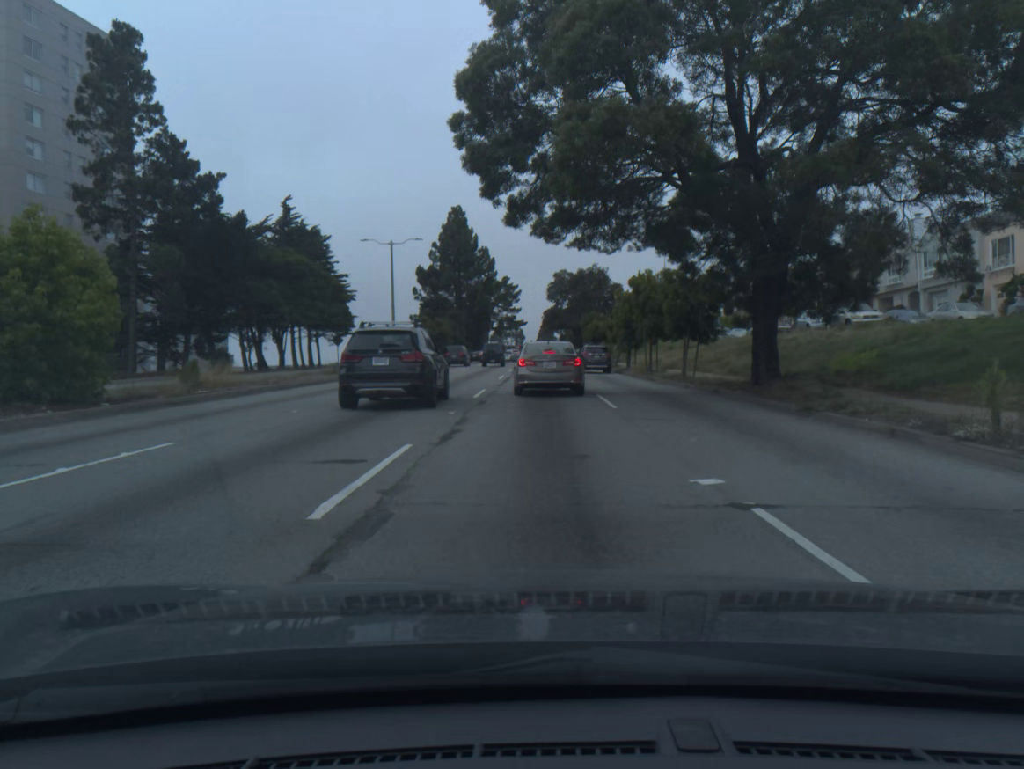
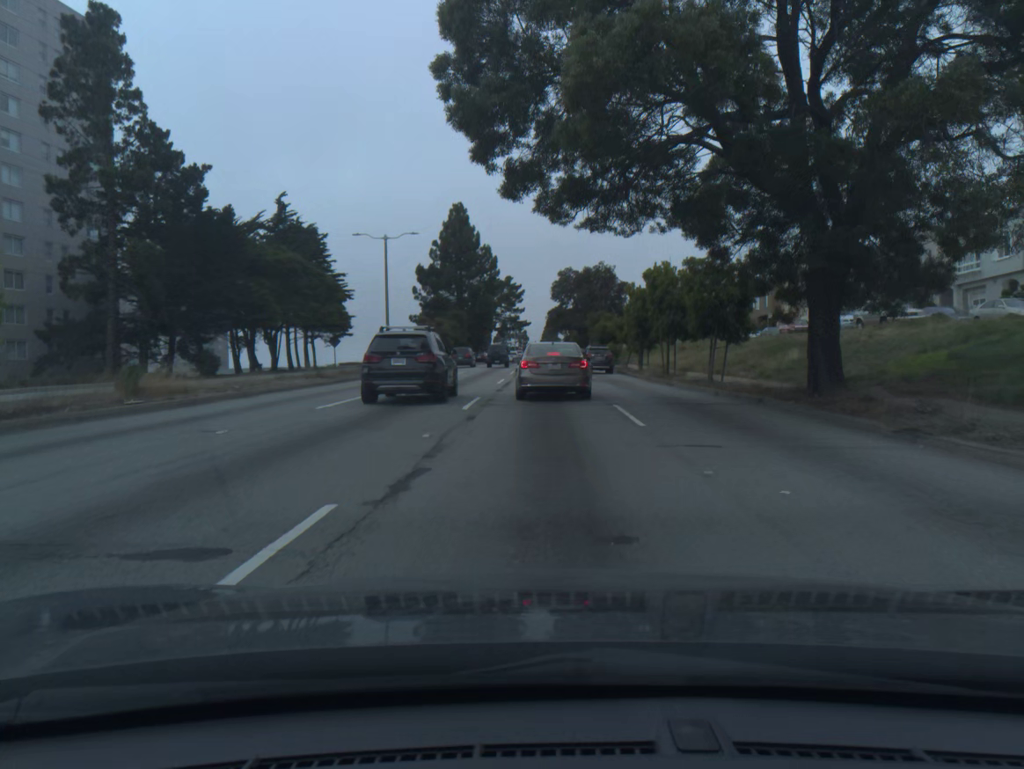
(0.0, +3.9) m; 0°
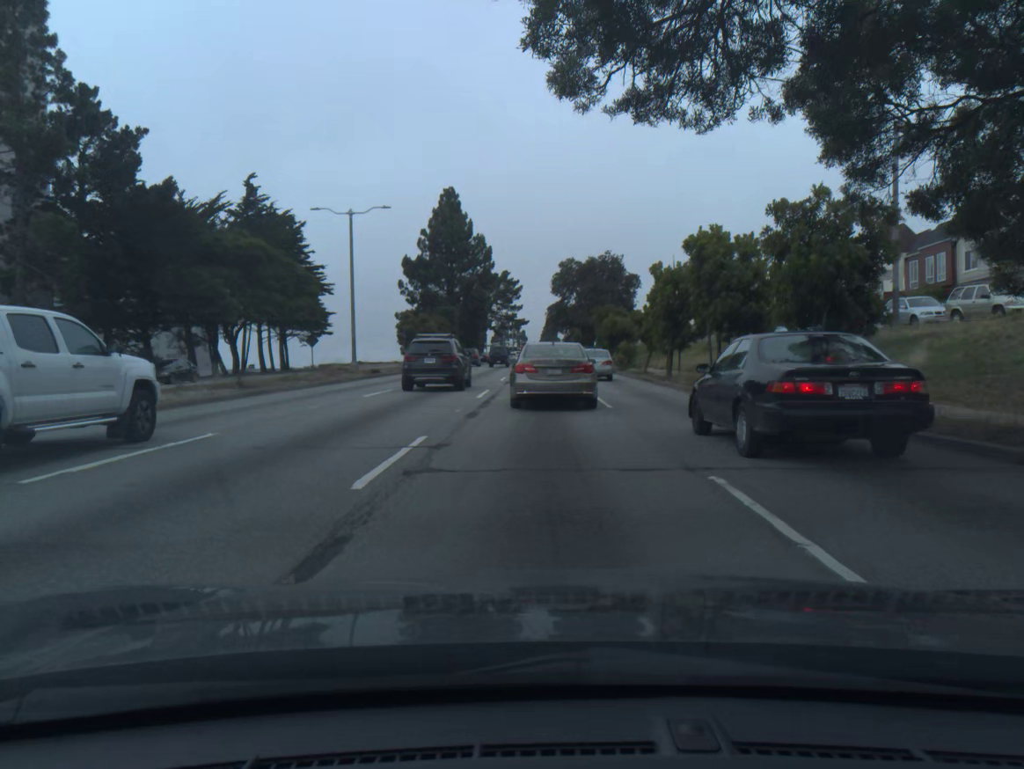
(0.0, +9.8) m; 0°
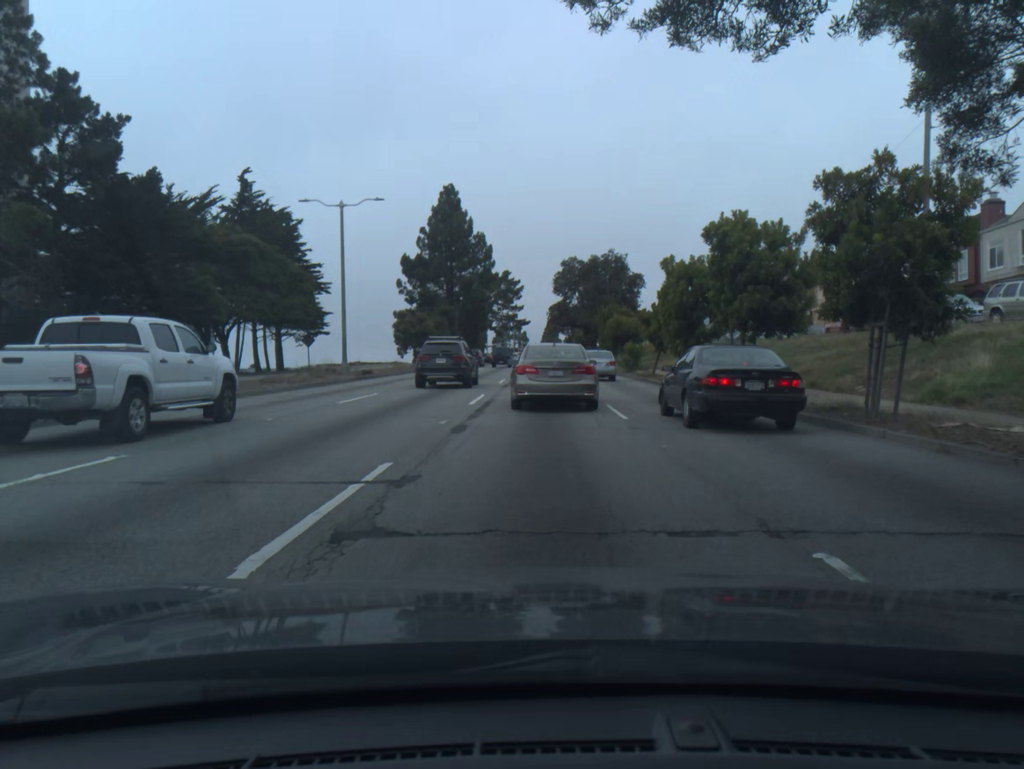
(0.0, +2.8) m; 0°
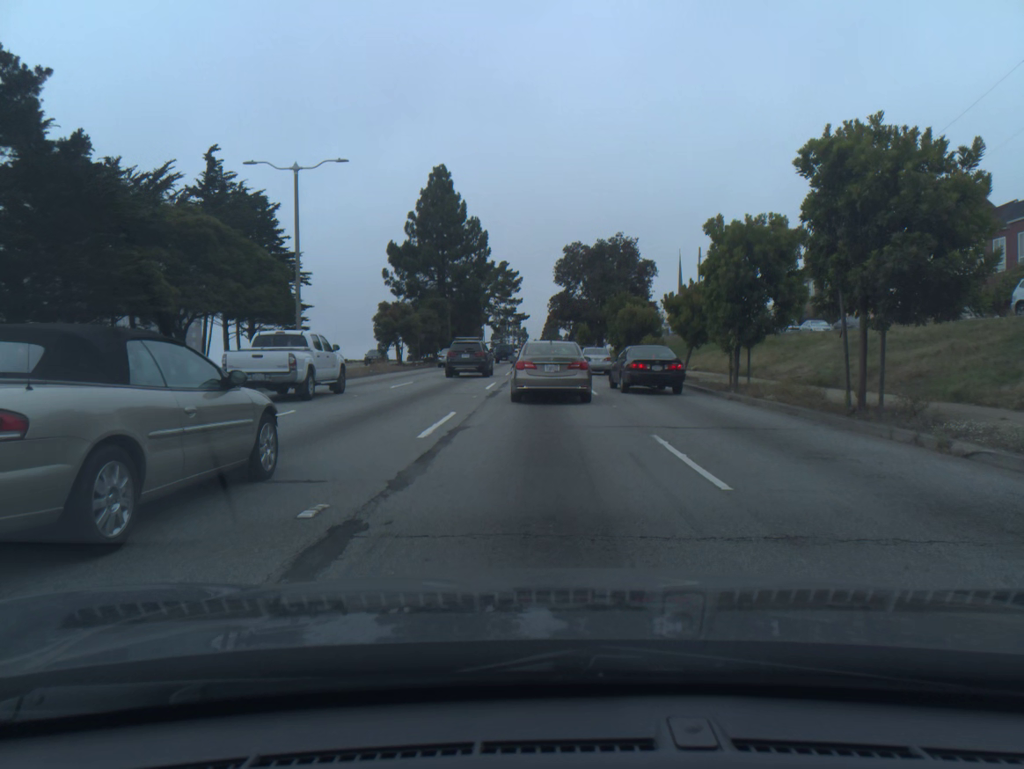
(-0.1, +7.8) m; -1°
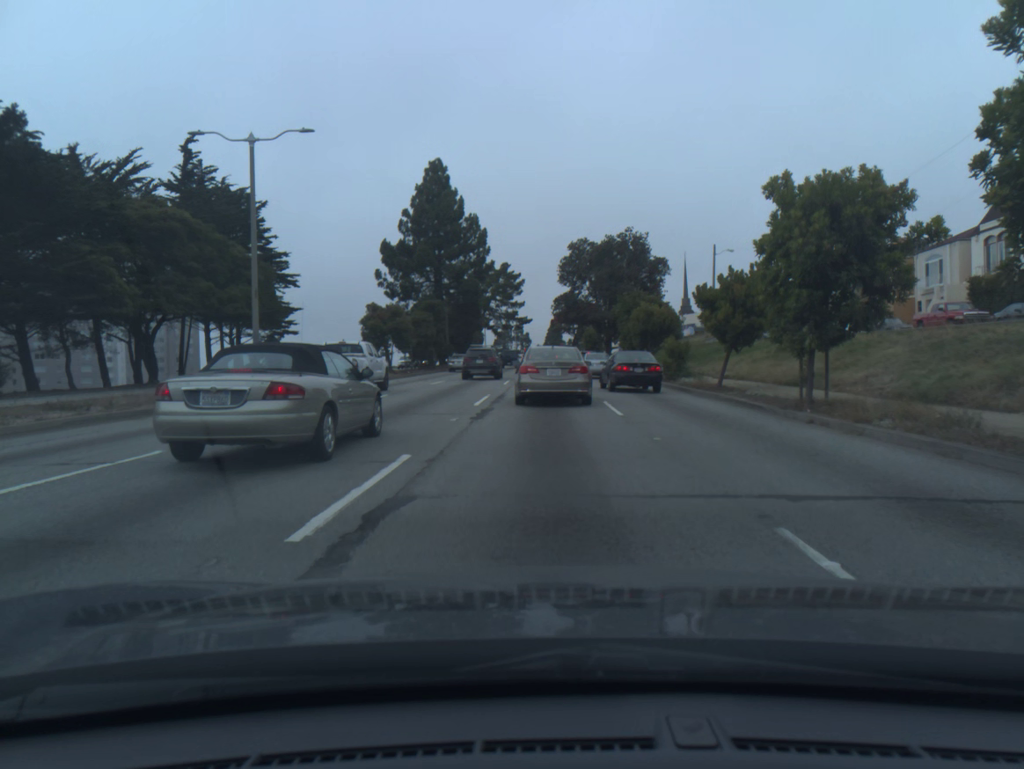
(0.0, +5.7) m; 0°
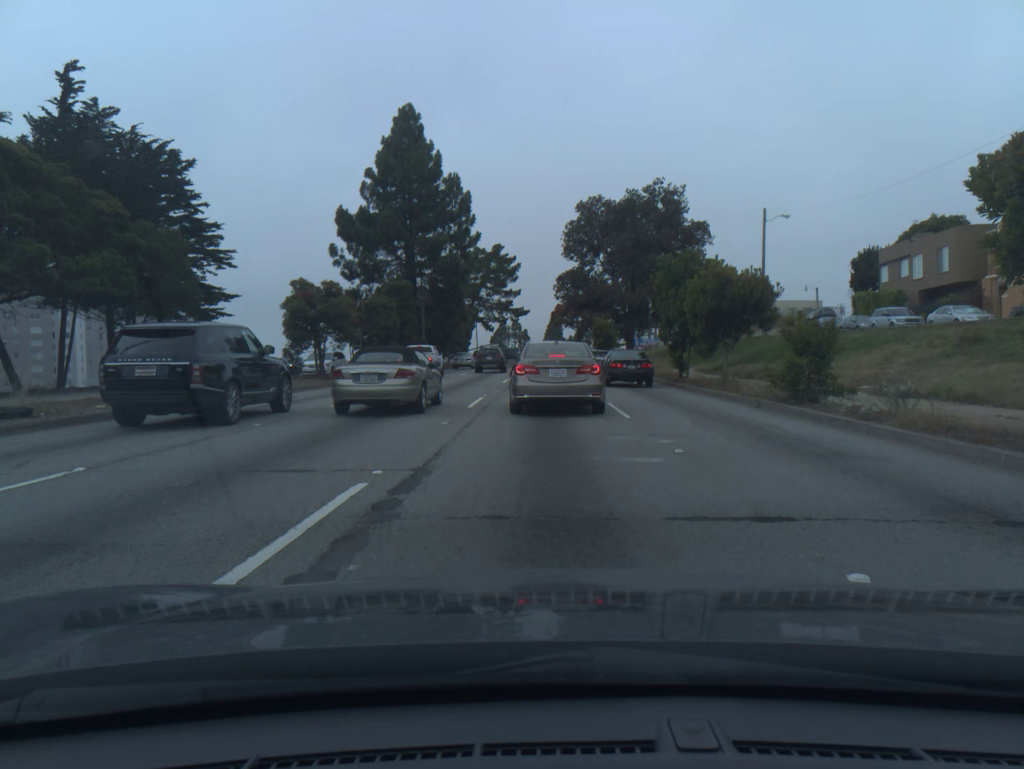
(+0.1, +16.3) m; 0°
